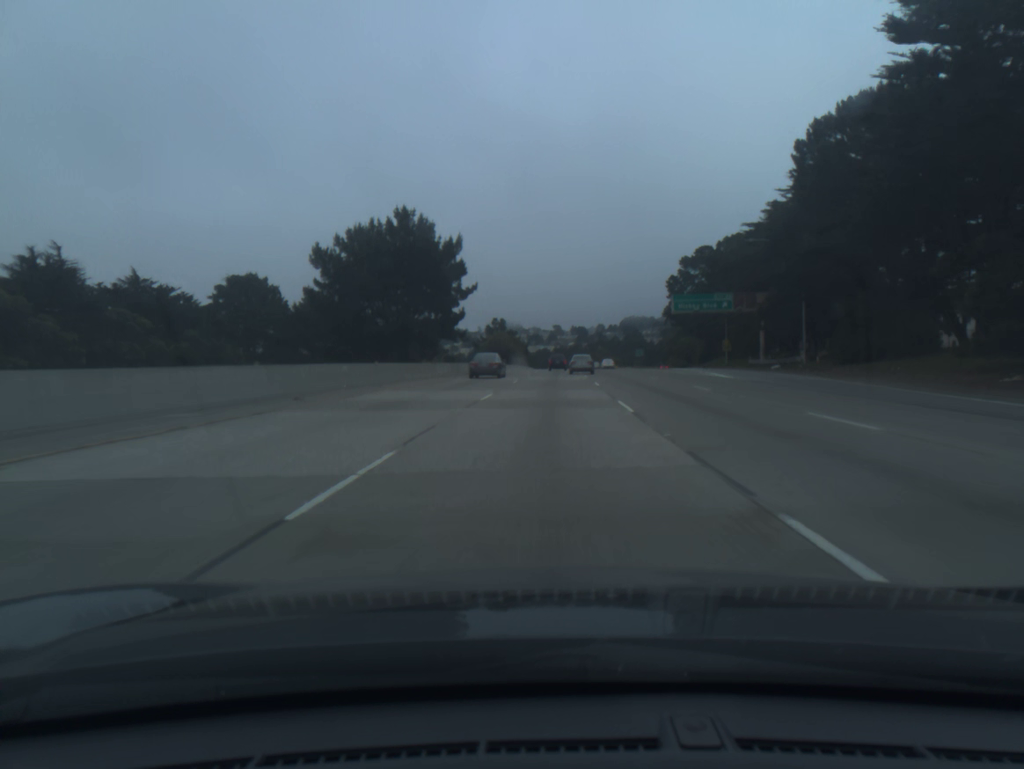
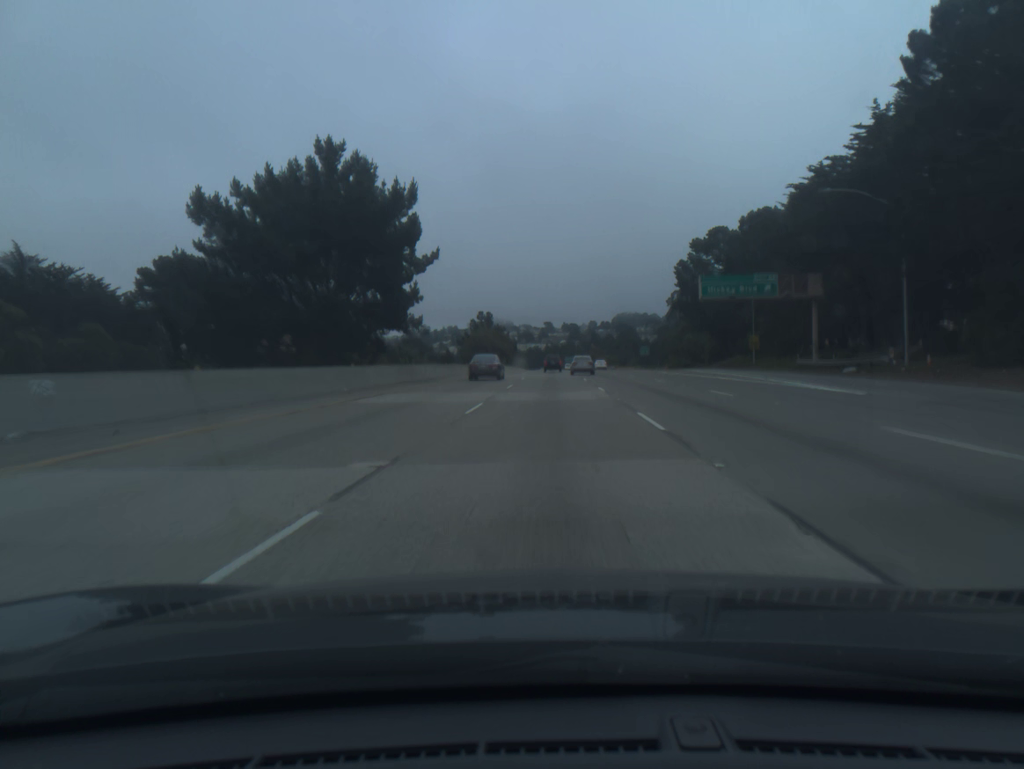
(+0.1, +18.3) m; +1°
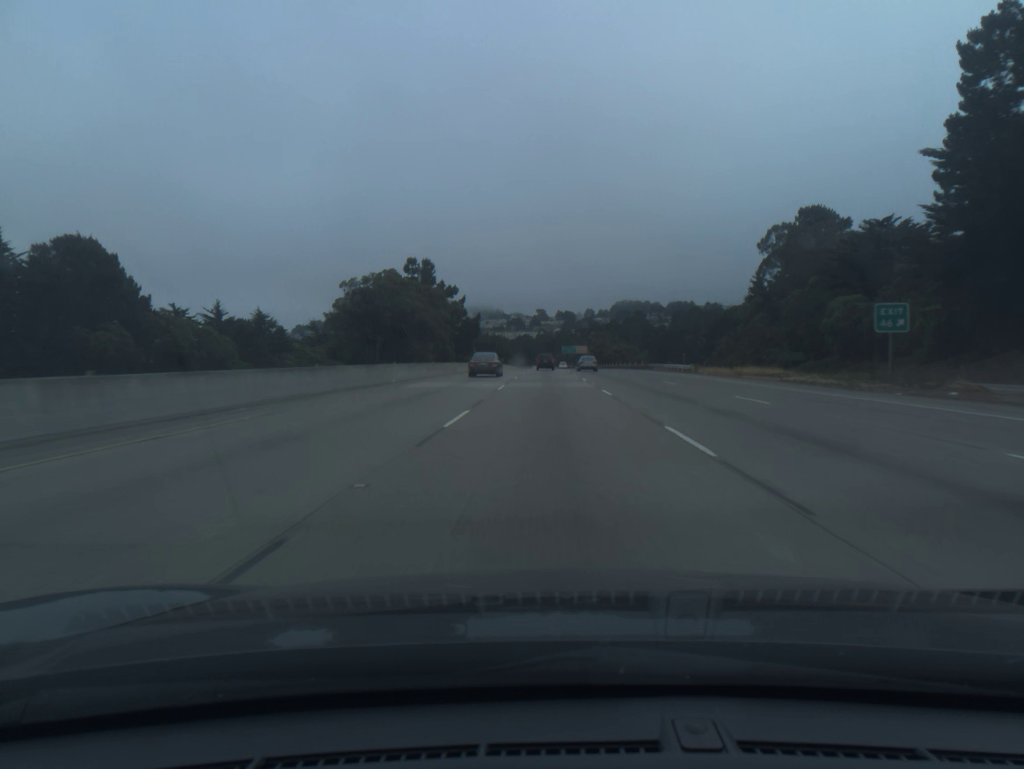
(+1.2, +91.7) m; +1°
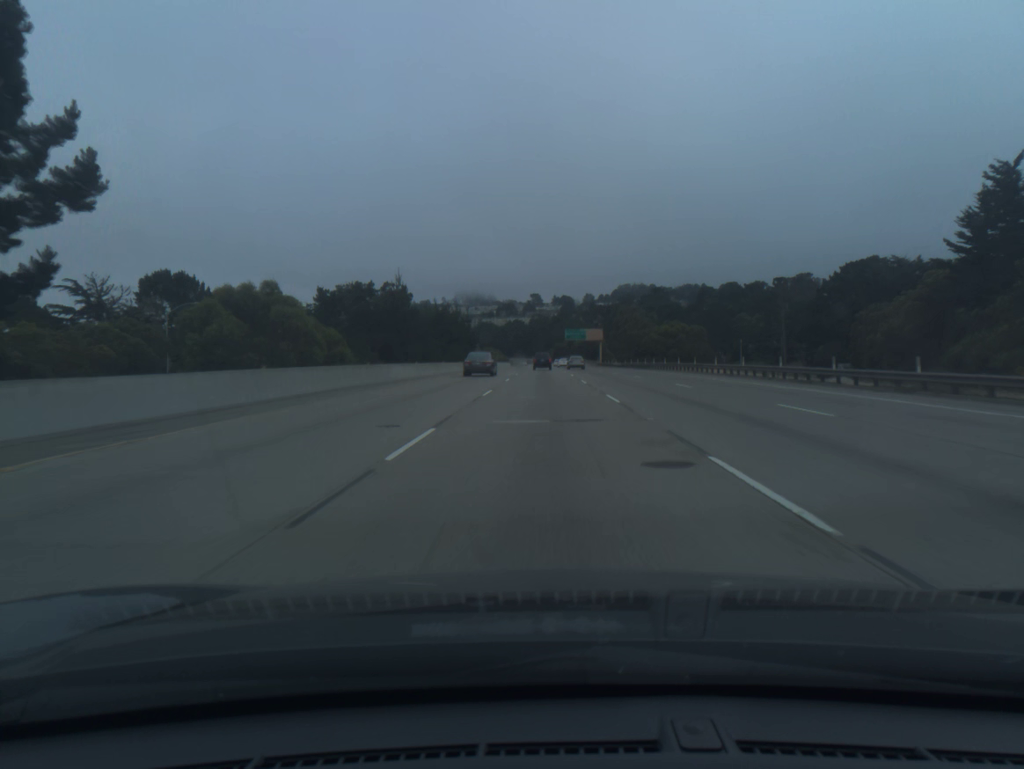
(+0.4, +92.4) m; 0°
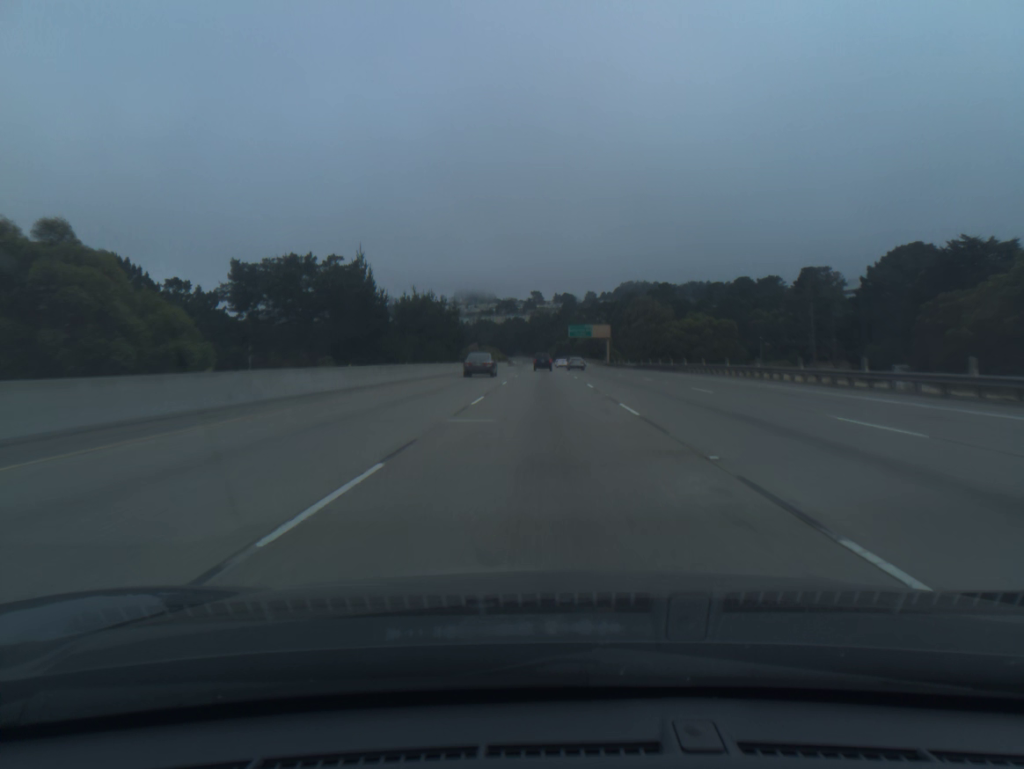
(0.0, +18.5) m; 0°
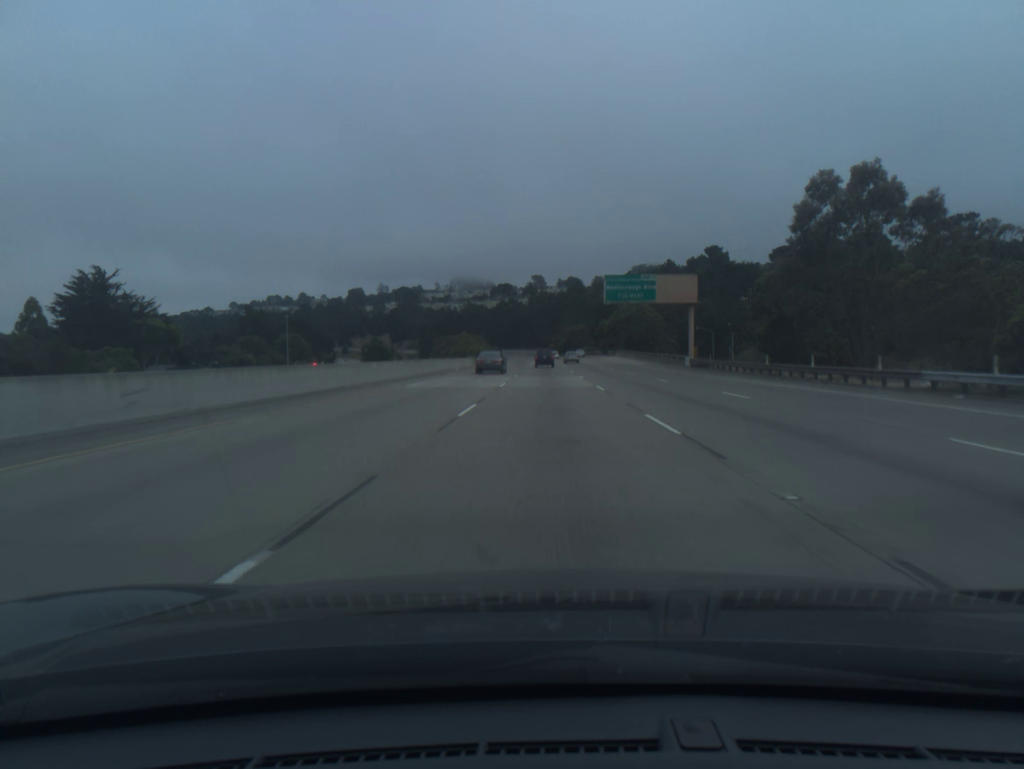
(-0.2, +92.2) m; 0°
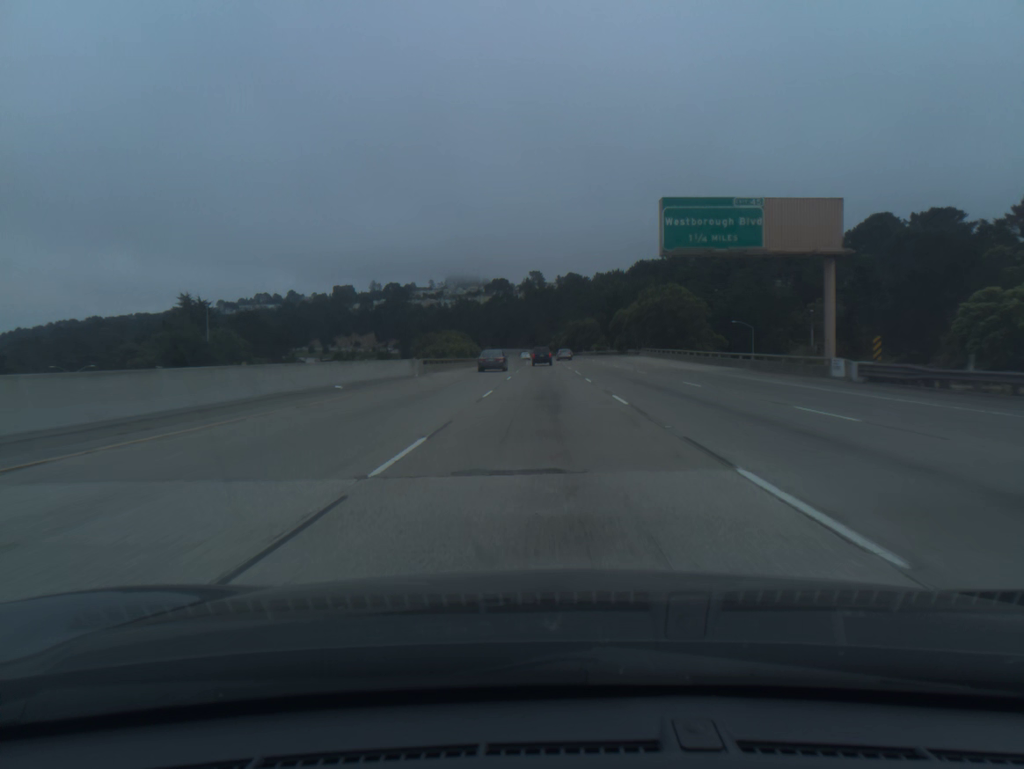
(+0.1, +36.9) m; 0°
